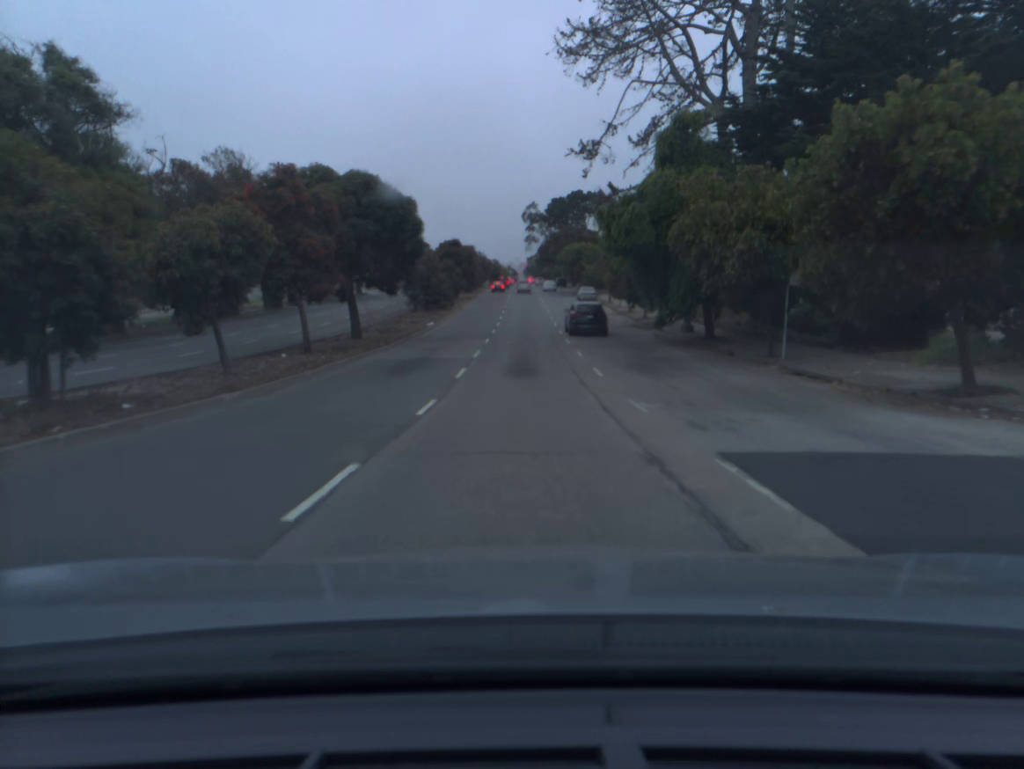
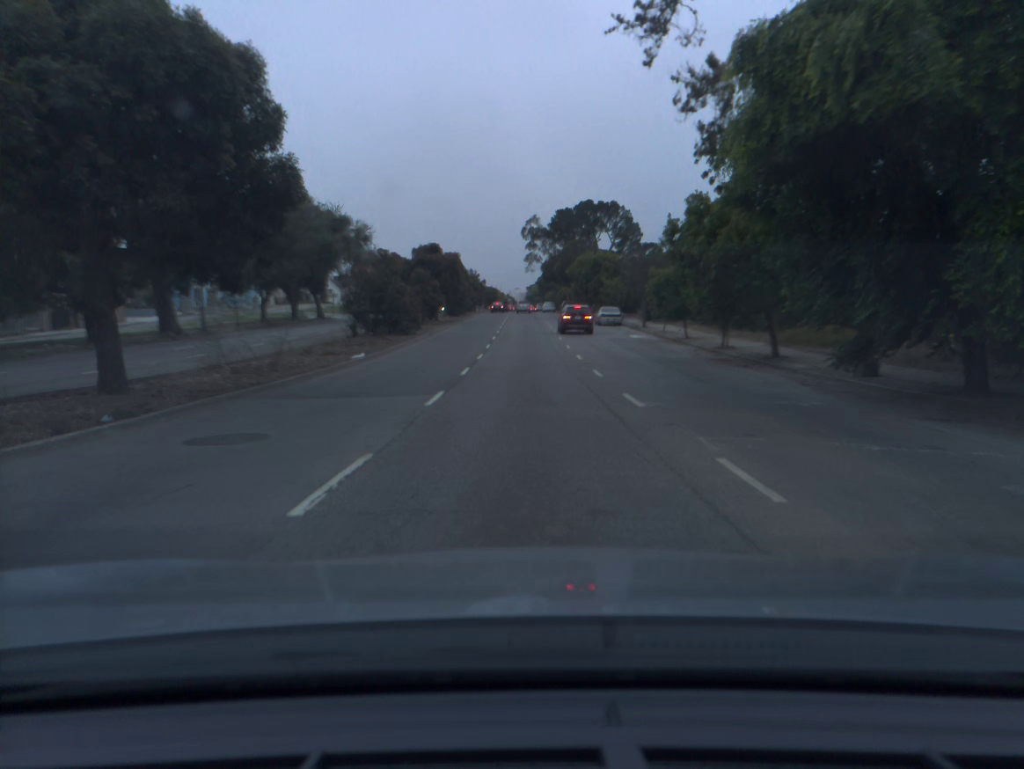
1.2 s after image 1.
(0.0, +21.0) m; 0°
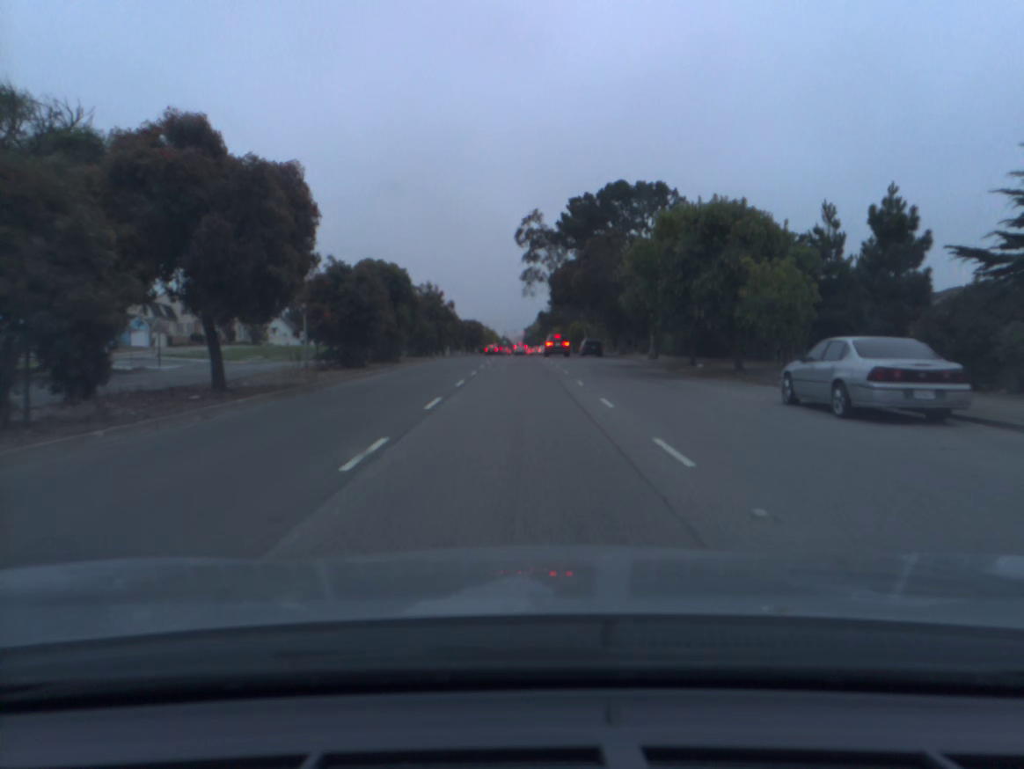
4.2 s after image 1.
(+0.3, +48.2) m; 0°
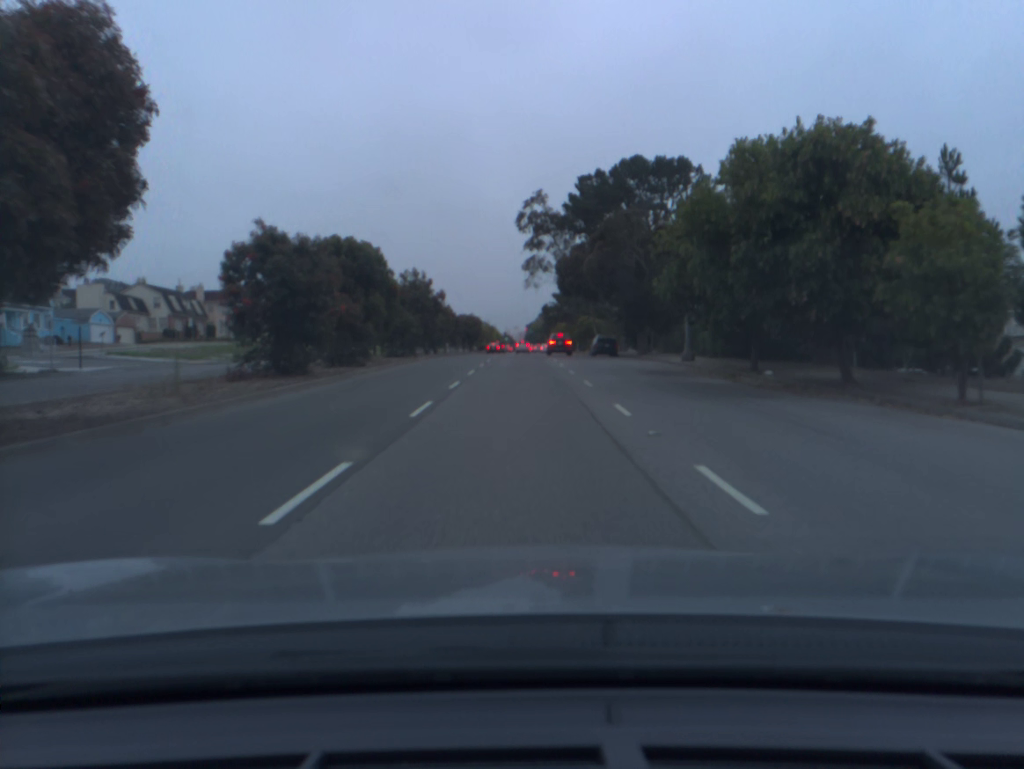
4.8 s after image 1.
(0.0, +9.6) m; 0°
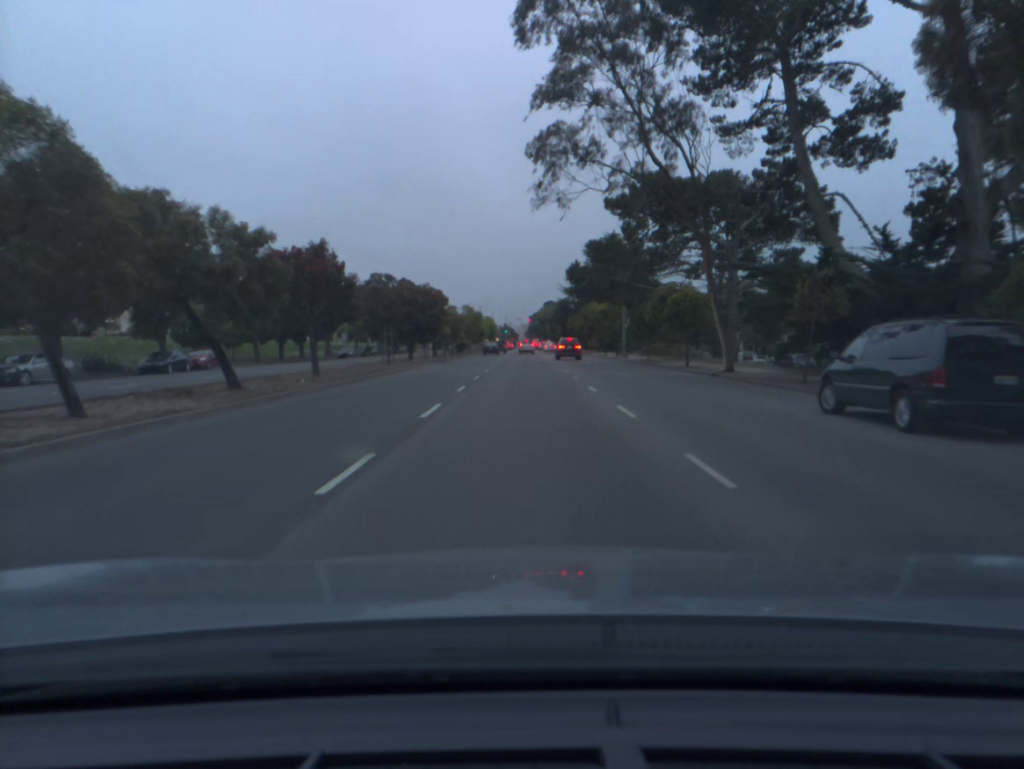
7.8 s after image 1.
(-0.1, +49.7) m; 0°
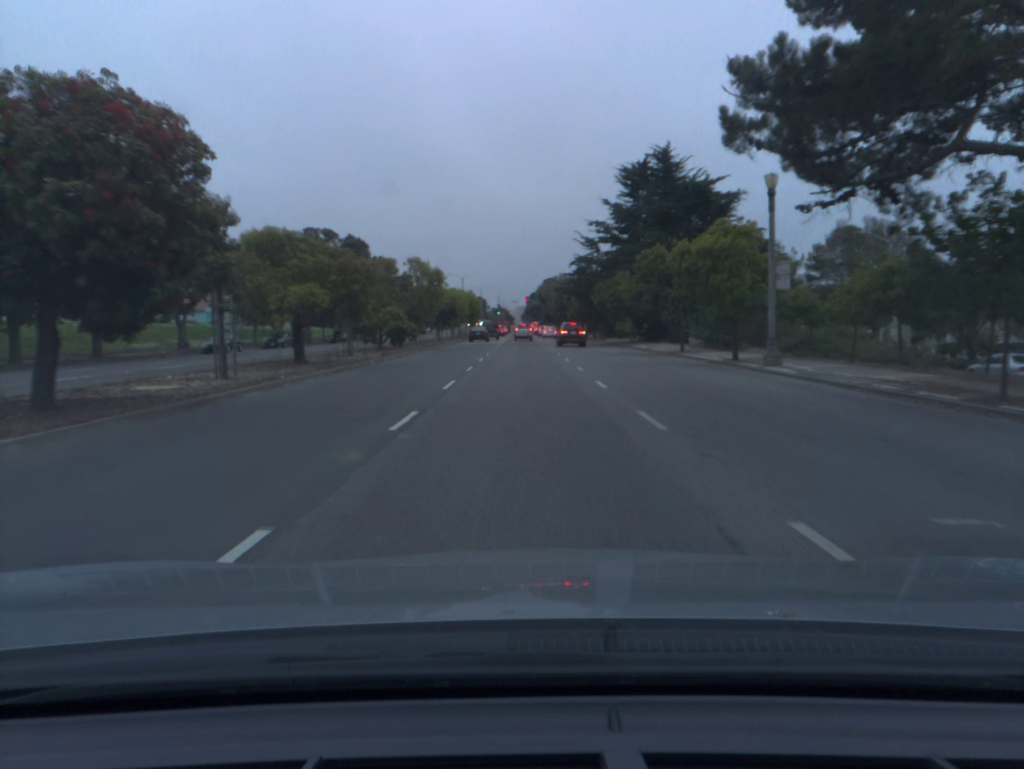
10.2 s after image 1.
(0.0, +39.3) m; 0°
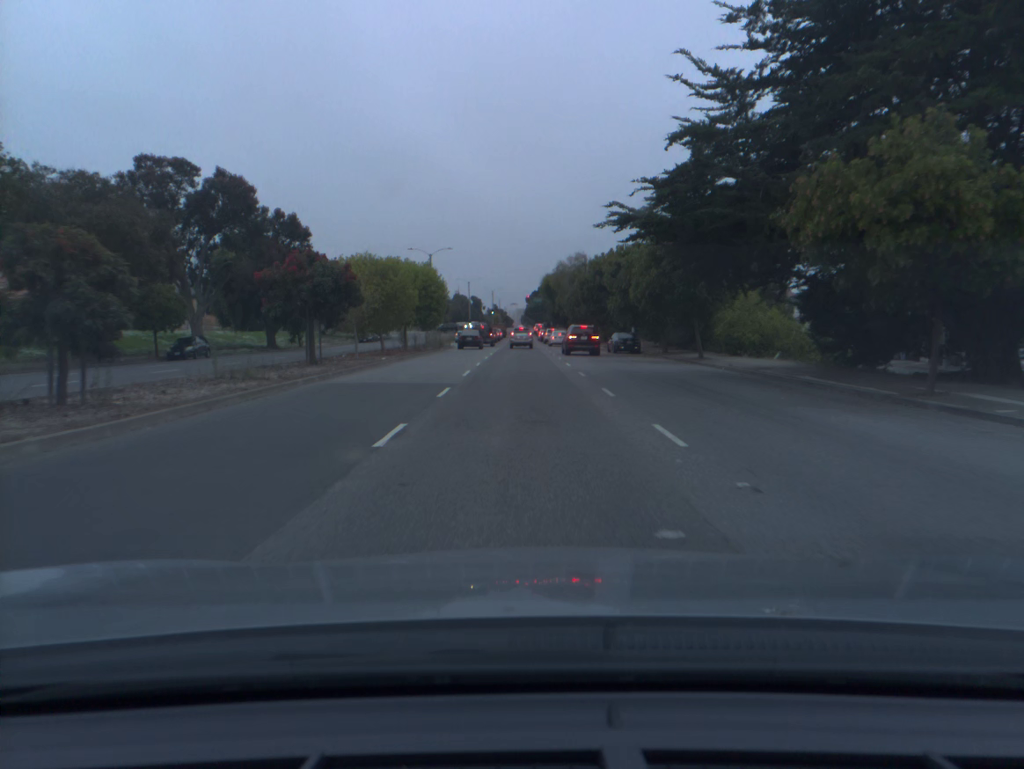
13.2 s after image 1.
(0.0, +44.8) m; 0°
